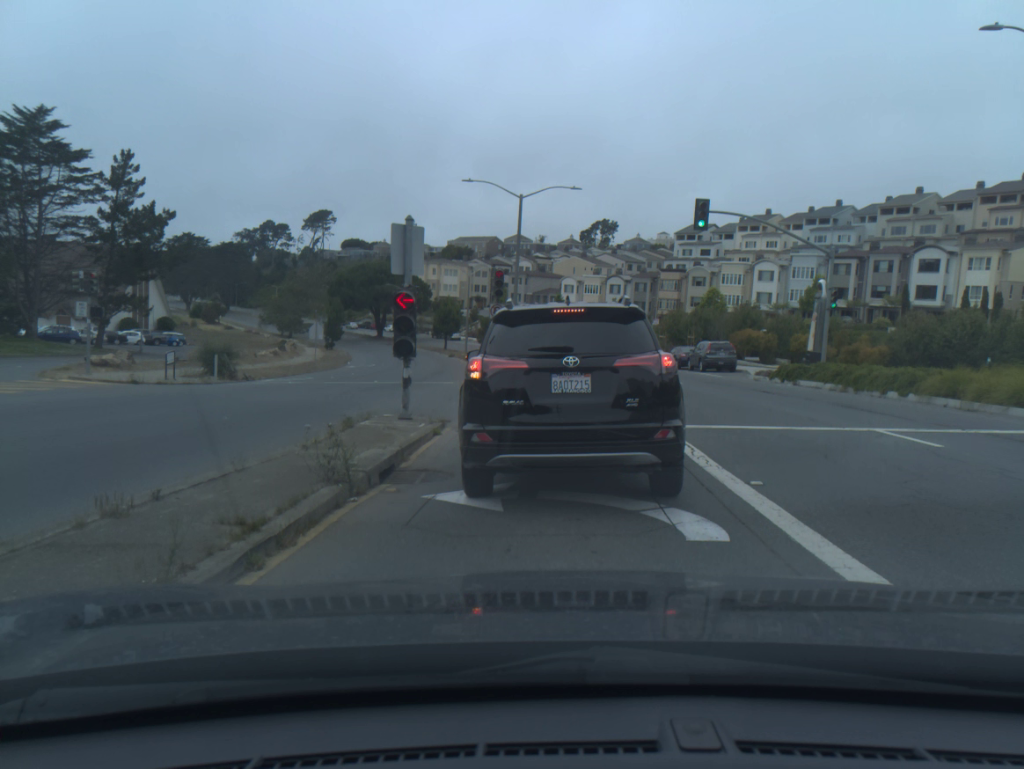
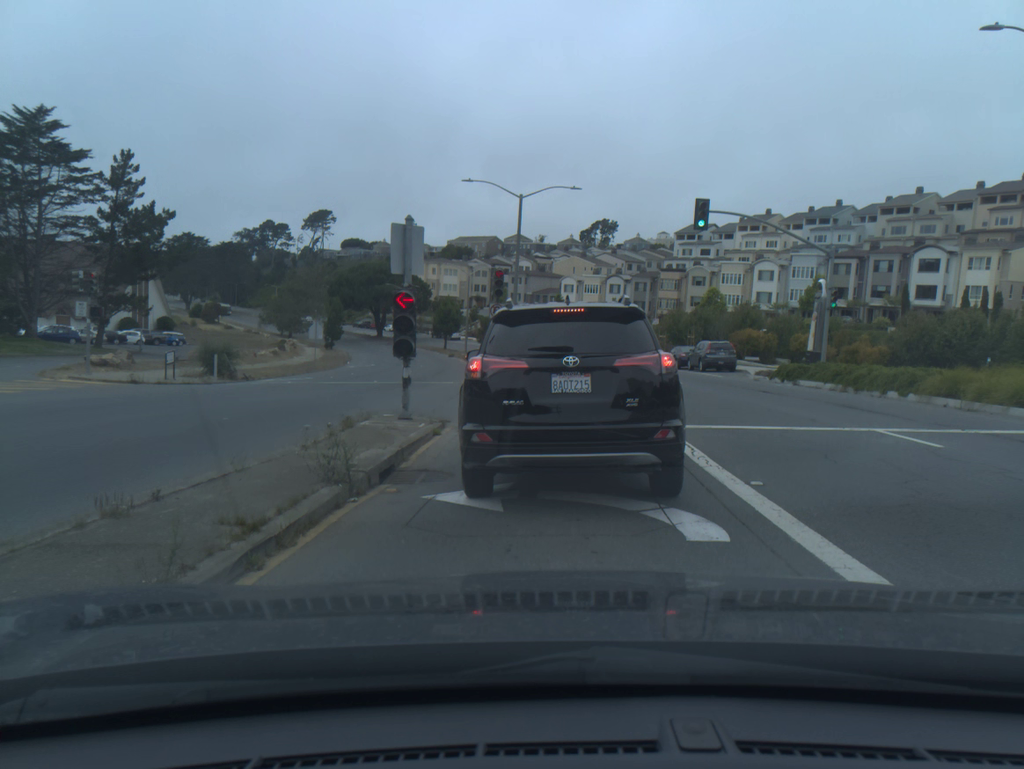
(0.0, -0.1) m; 0°
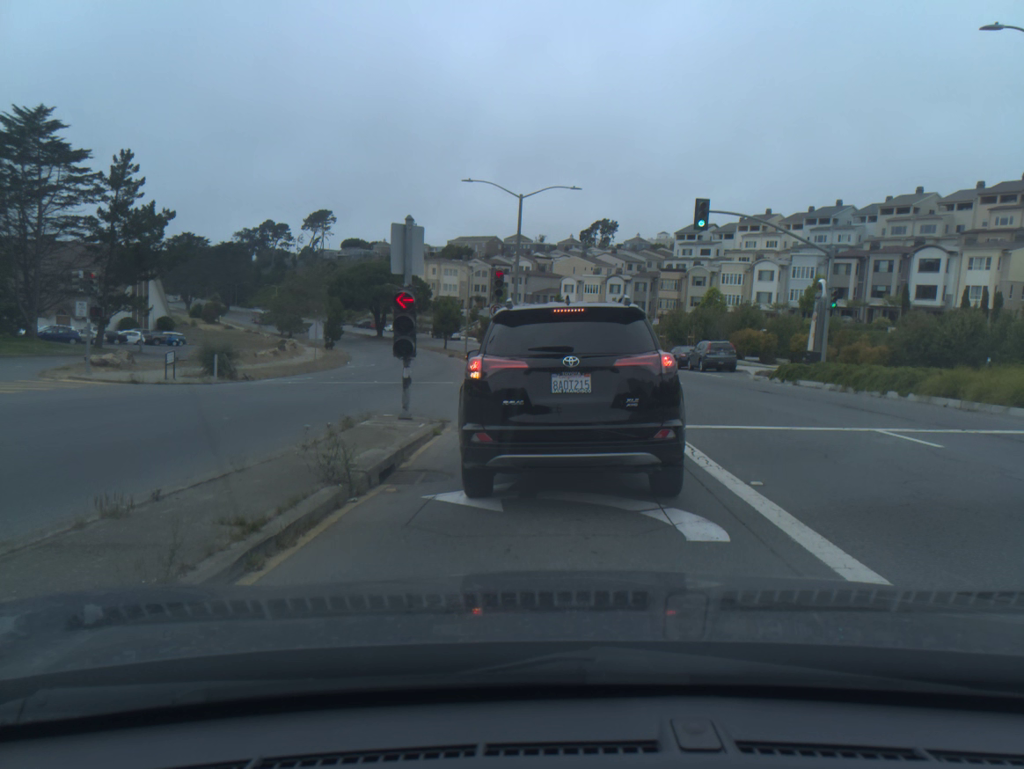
(0.0, +0.1) m; 0°
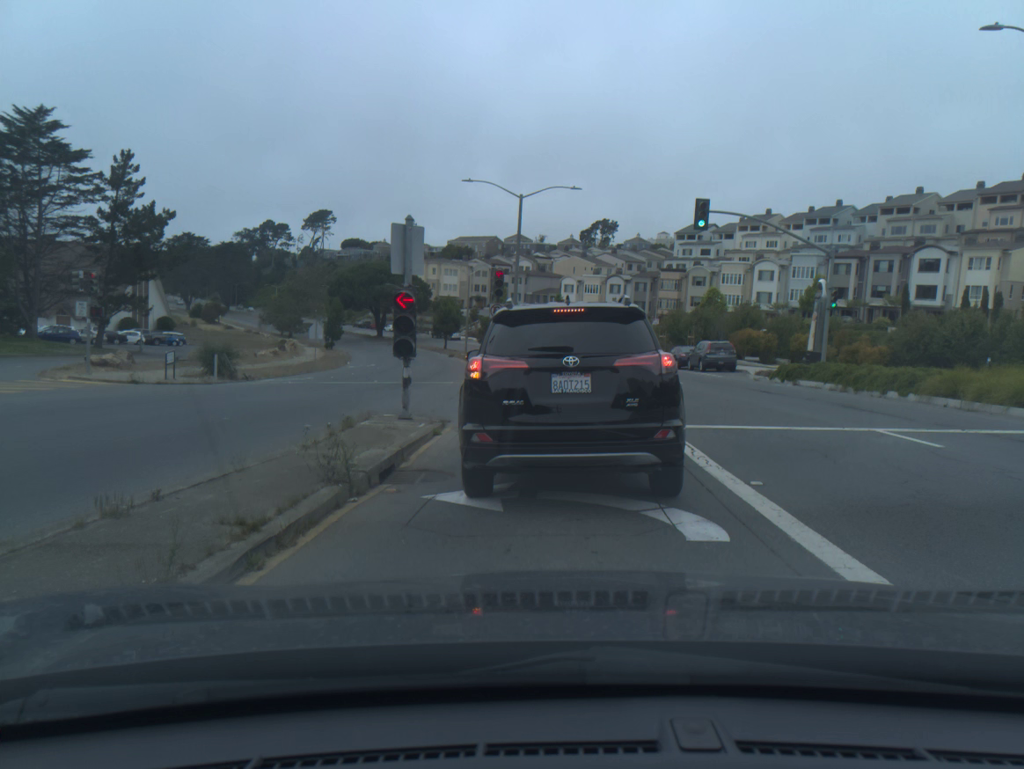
(0.0, 0.0) m; 0°
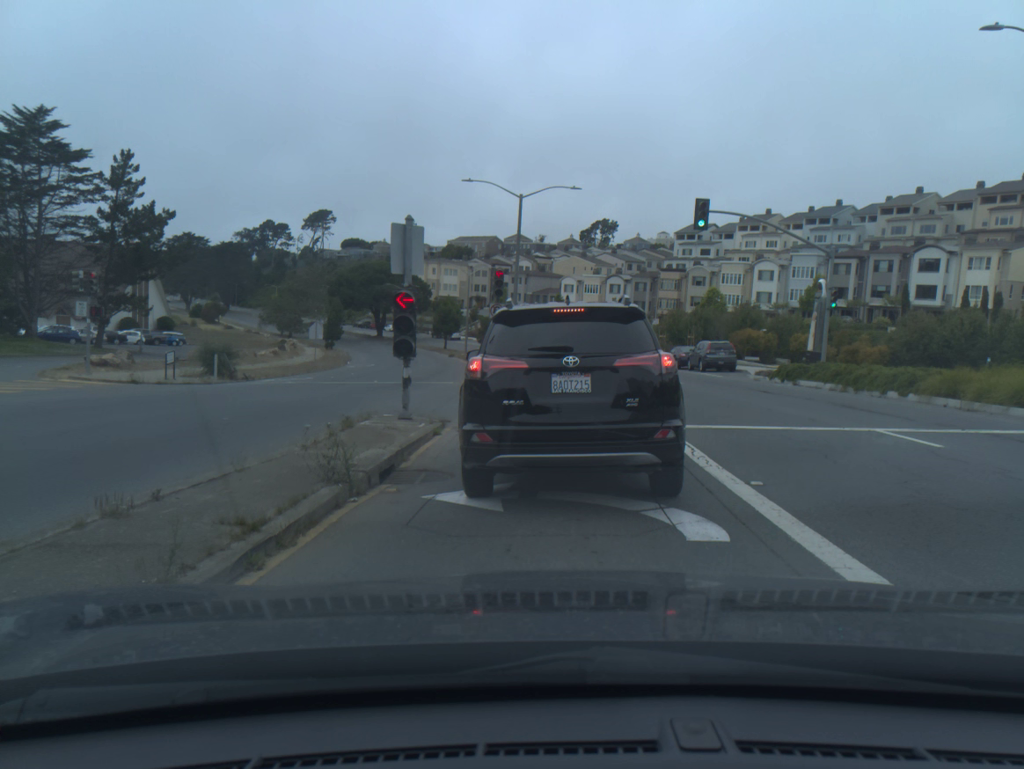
(0.0, -0.1) m; 0°
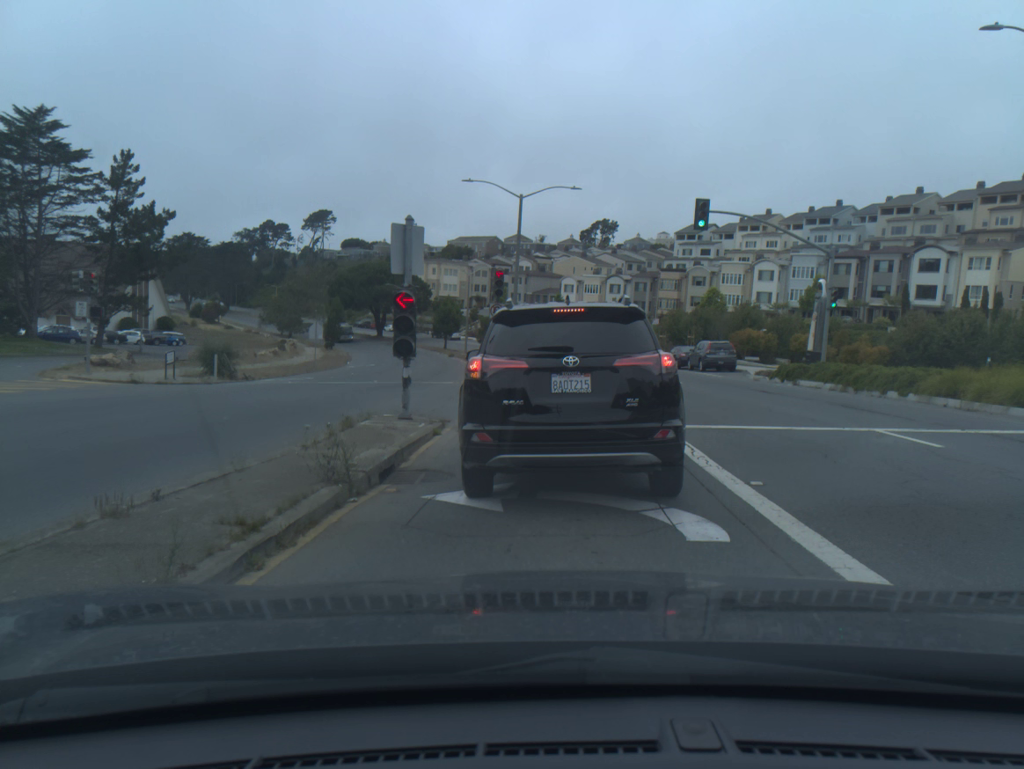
(0.0, -0.1) m; 0°
